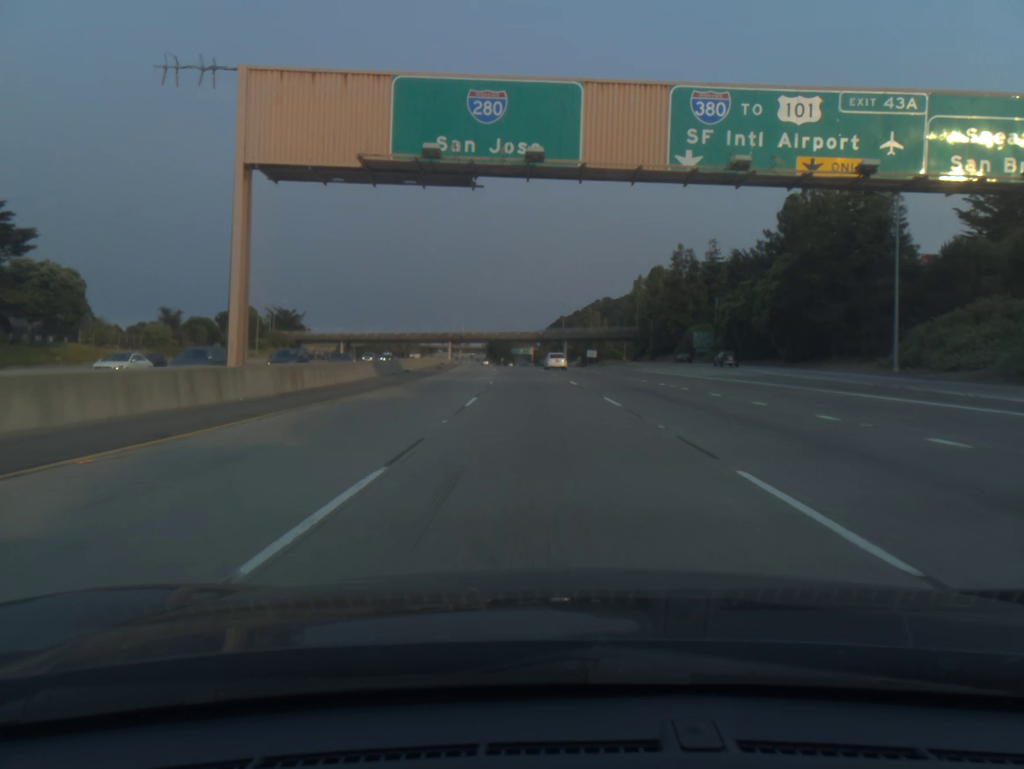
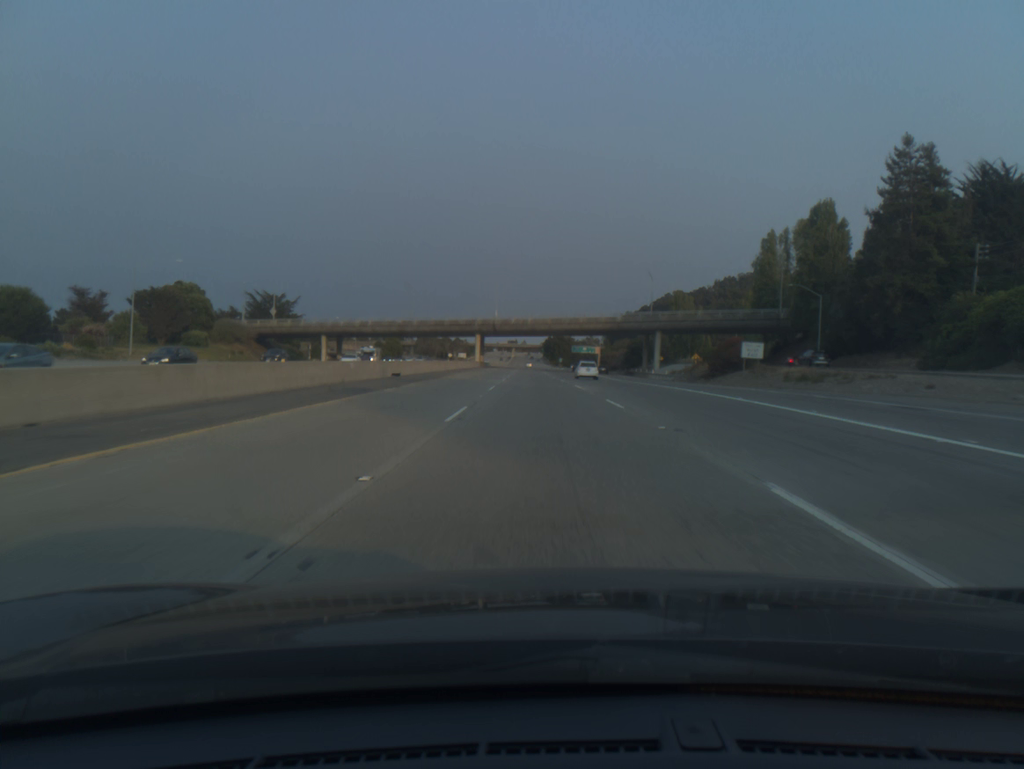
(-2.8, +73.0) m; -4°
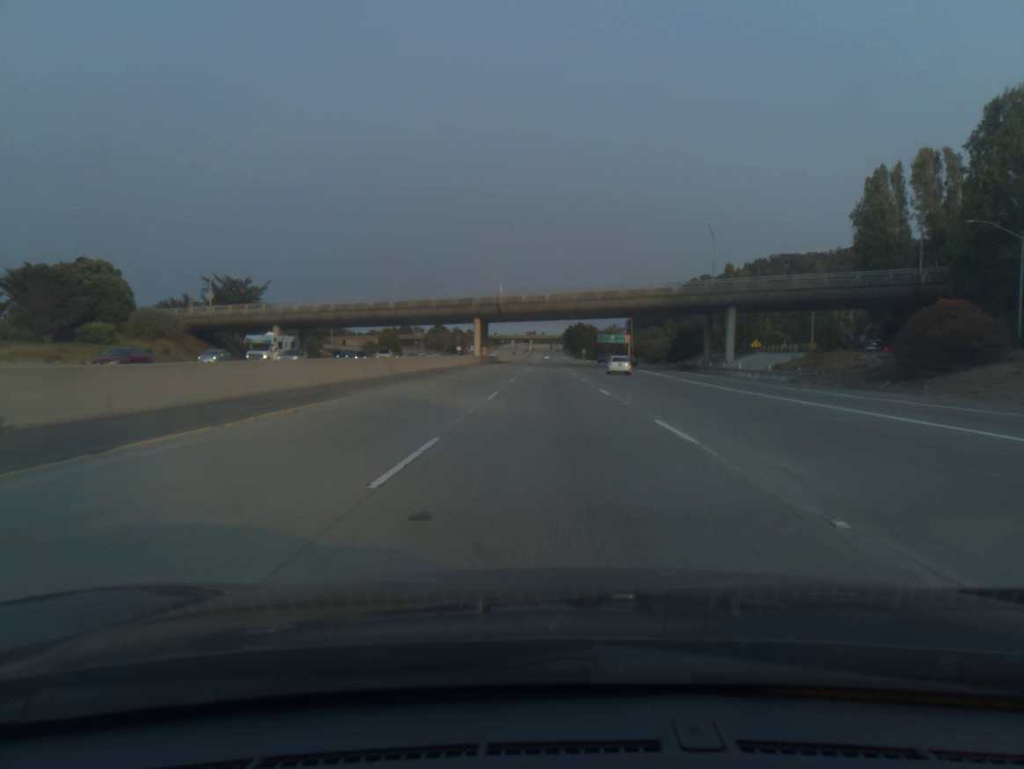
(-0.5, +37.3) m; -1°
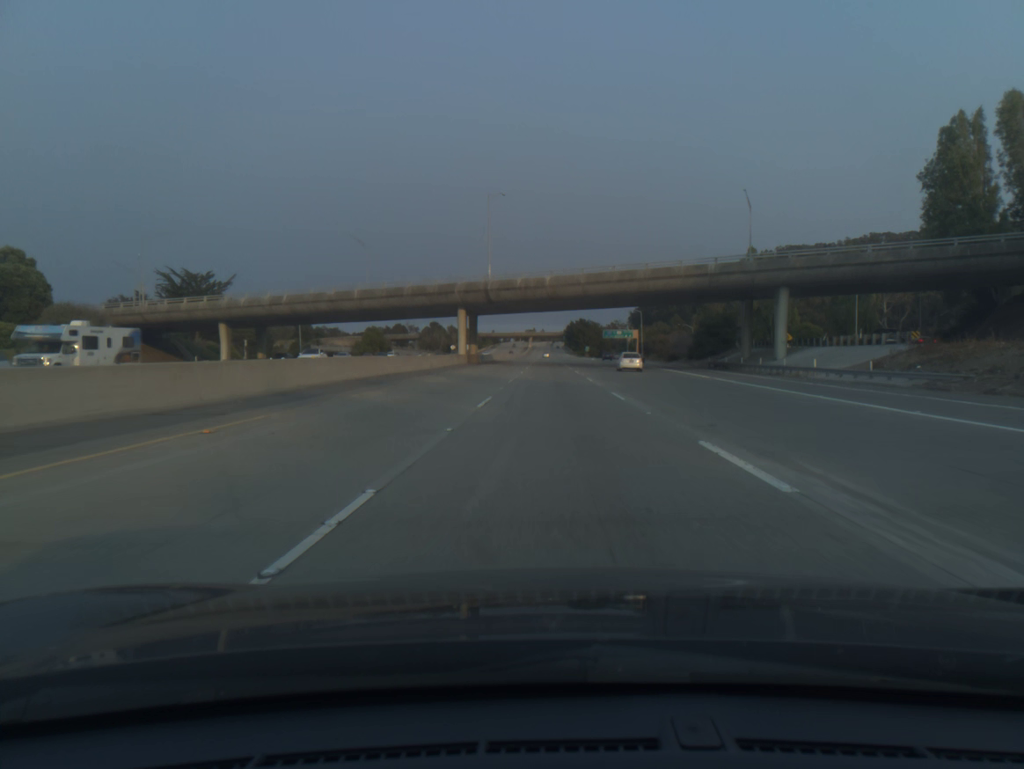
(0.0, +18.9) m; 0°
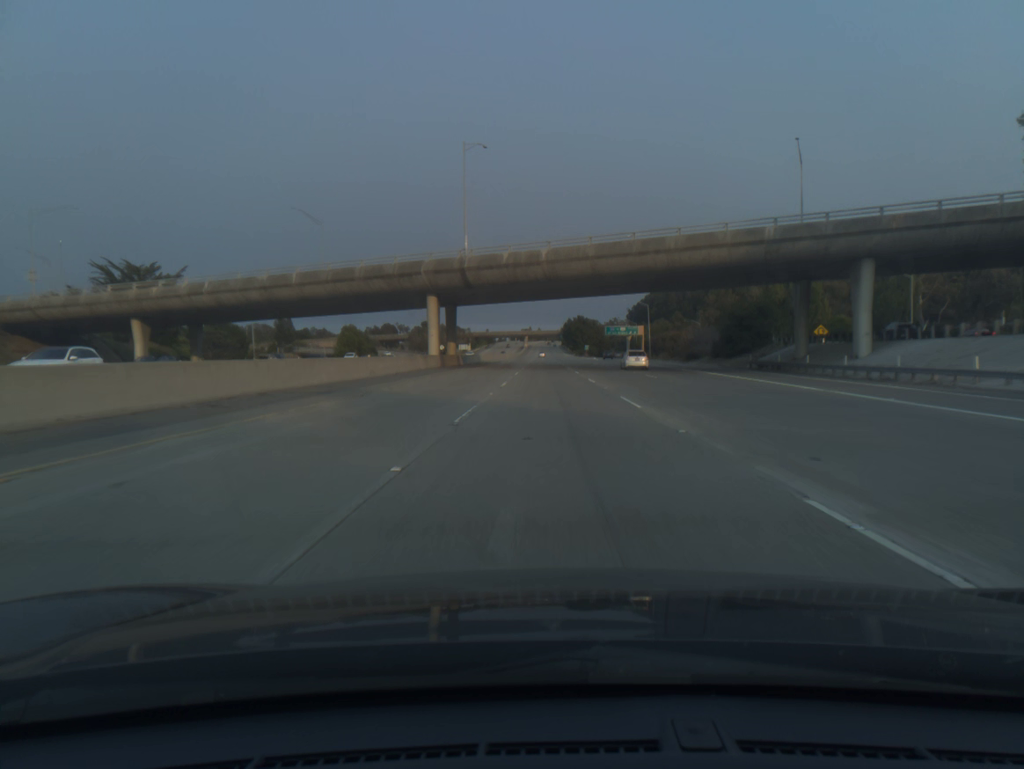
(0.0, +19.1) m; 0°
